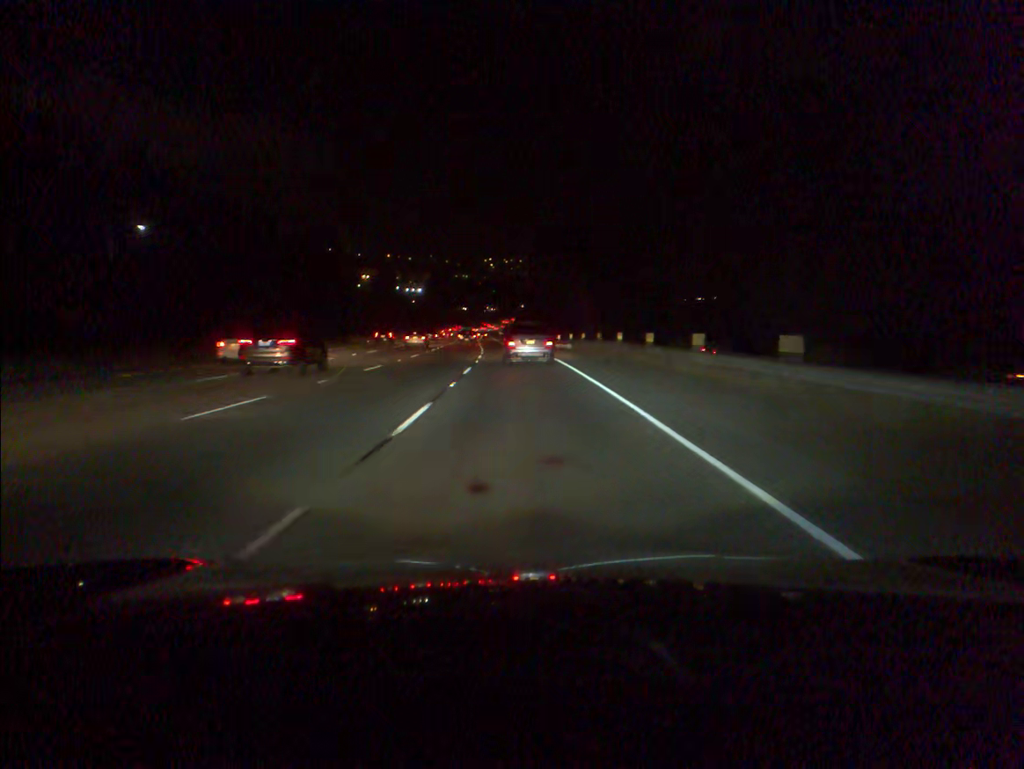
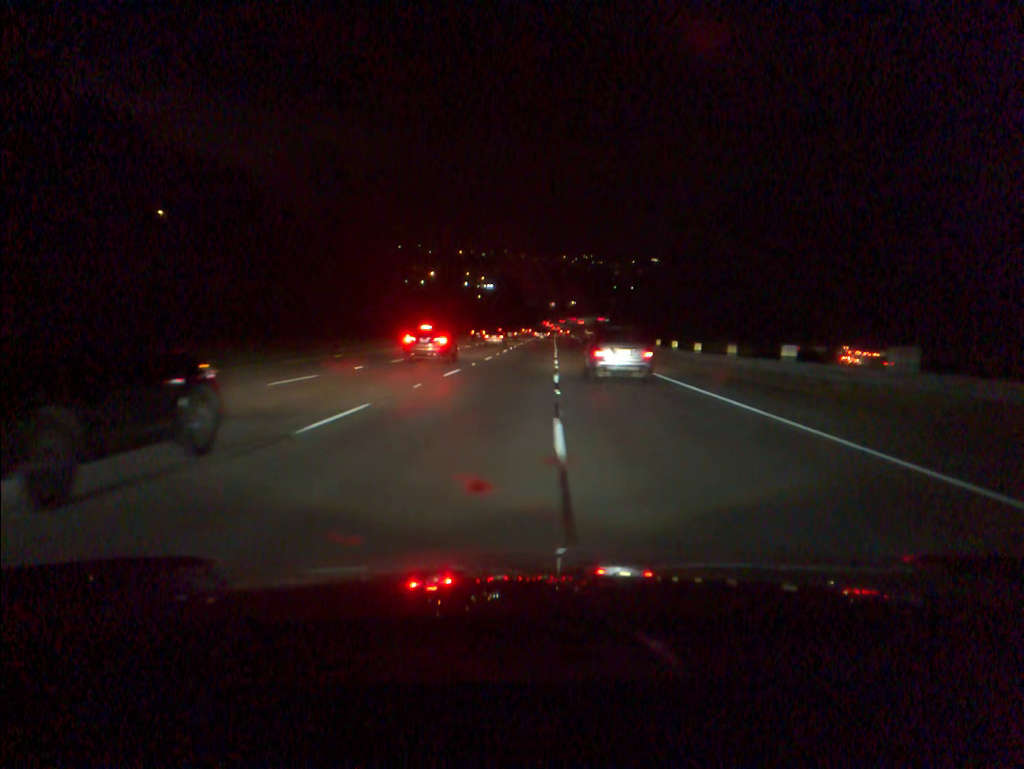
(-4.0, +74.7) m; -6°
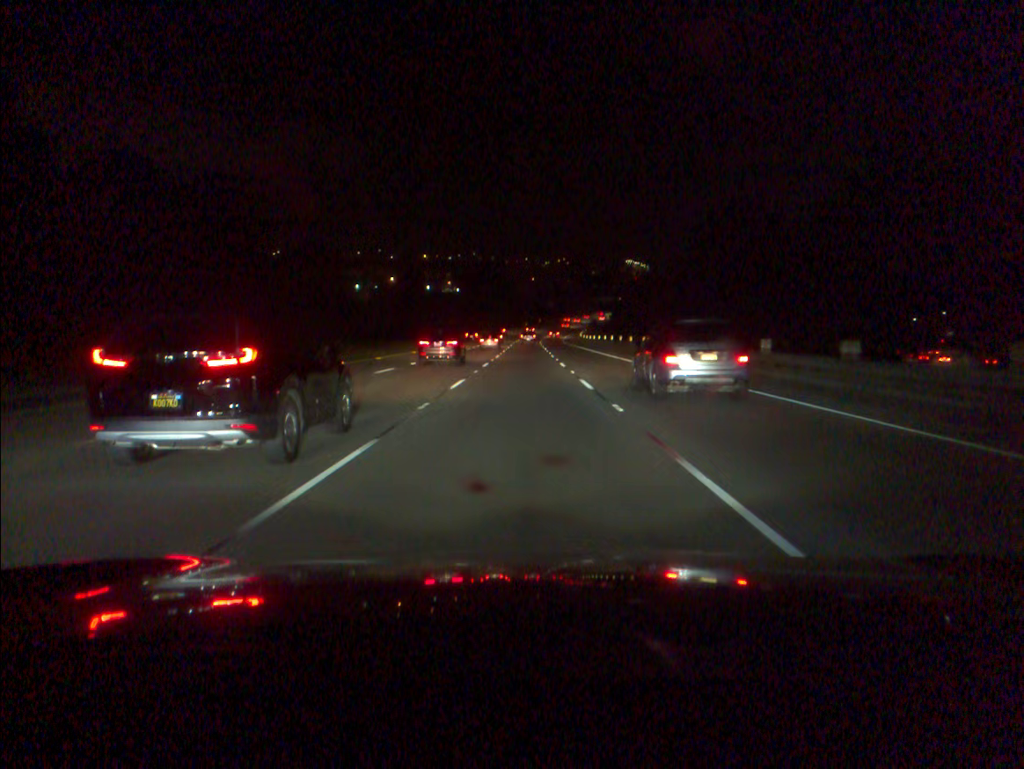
(+0.9, +63.2) m; +2°
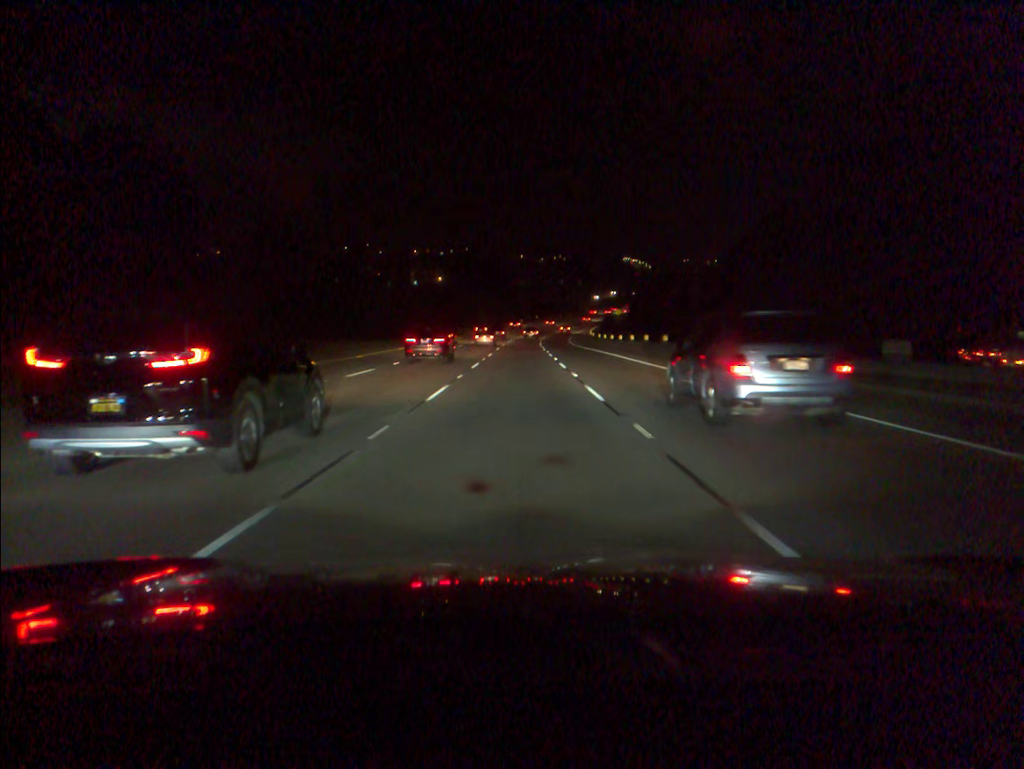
(+0.1, +33.2) m; 0°
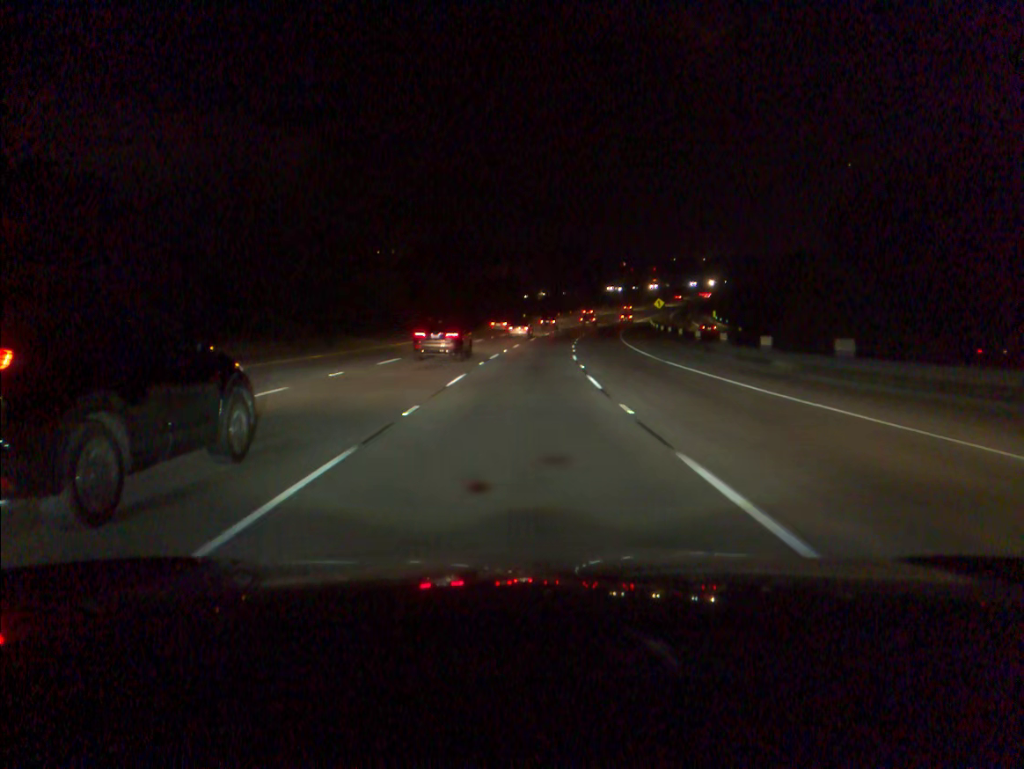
(-0.1, +84.6) m; +2°
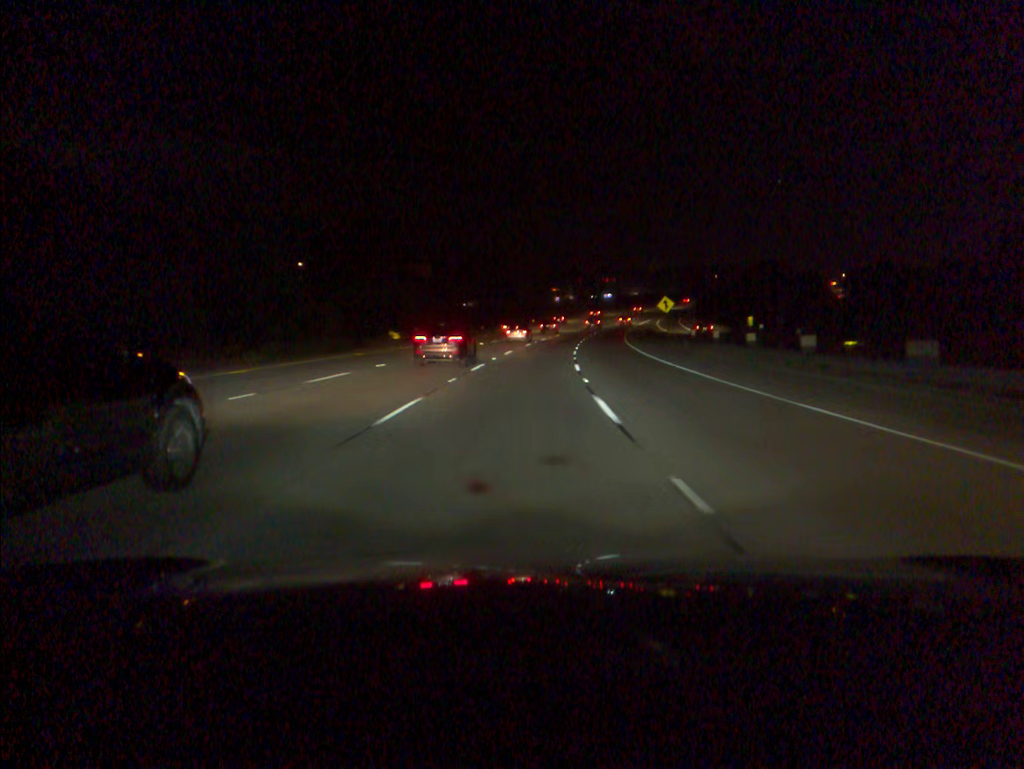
(+1.7, +50.9) m; +4°
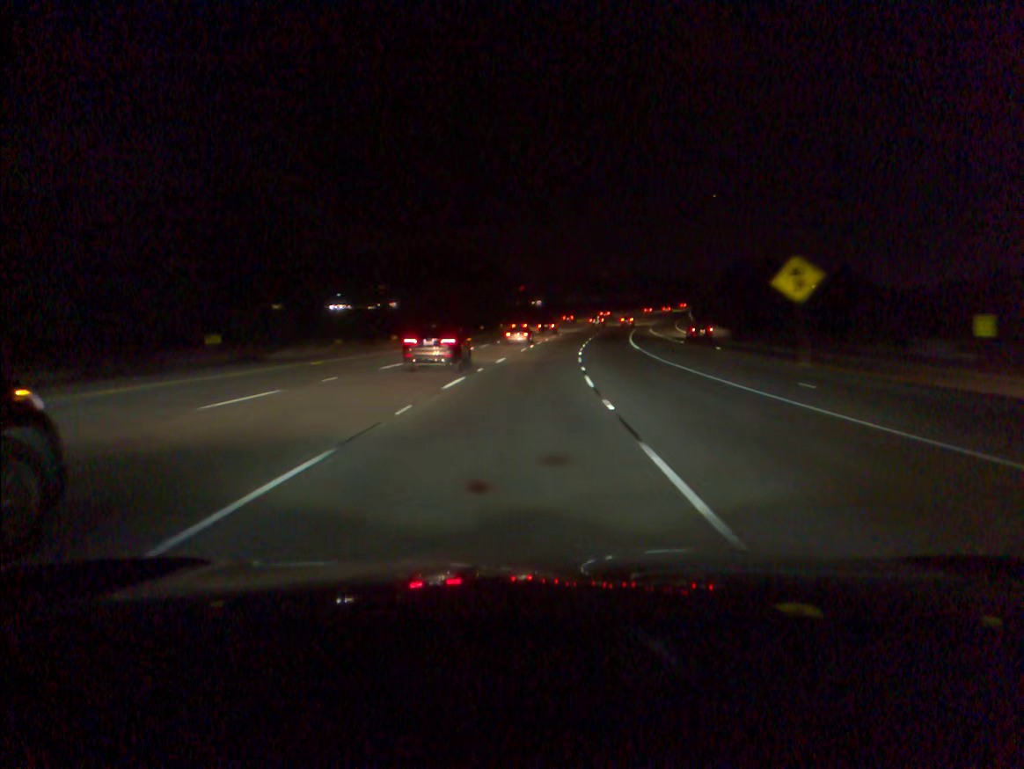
(+1.9, +50.6) m; +4°
